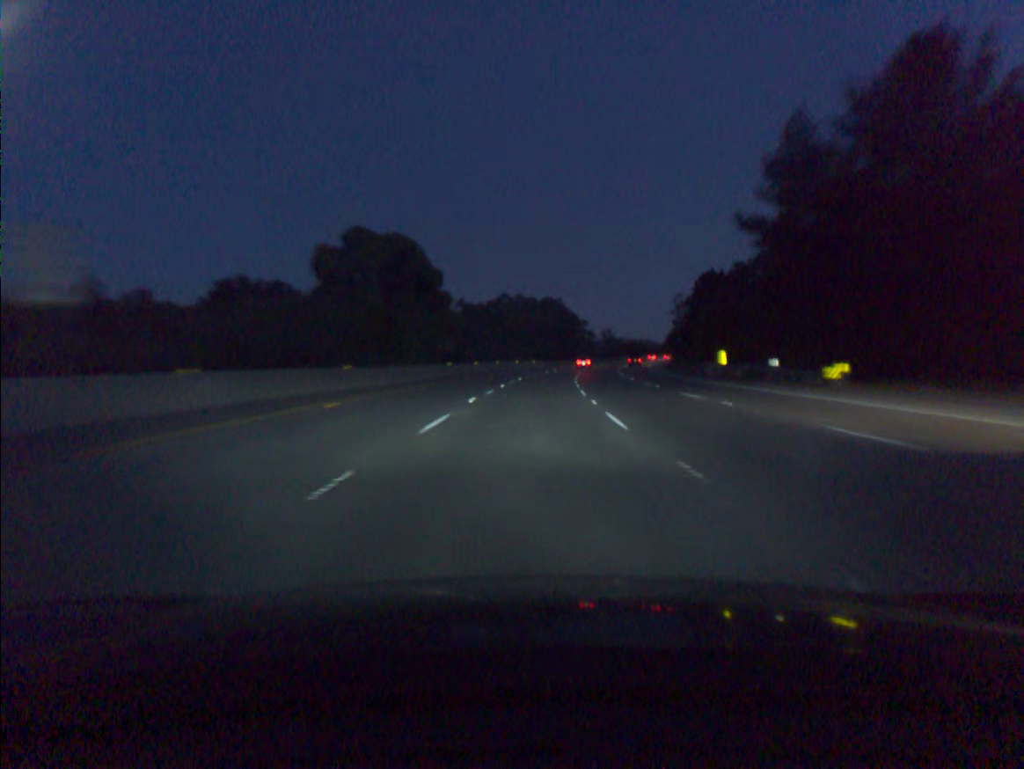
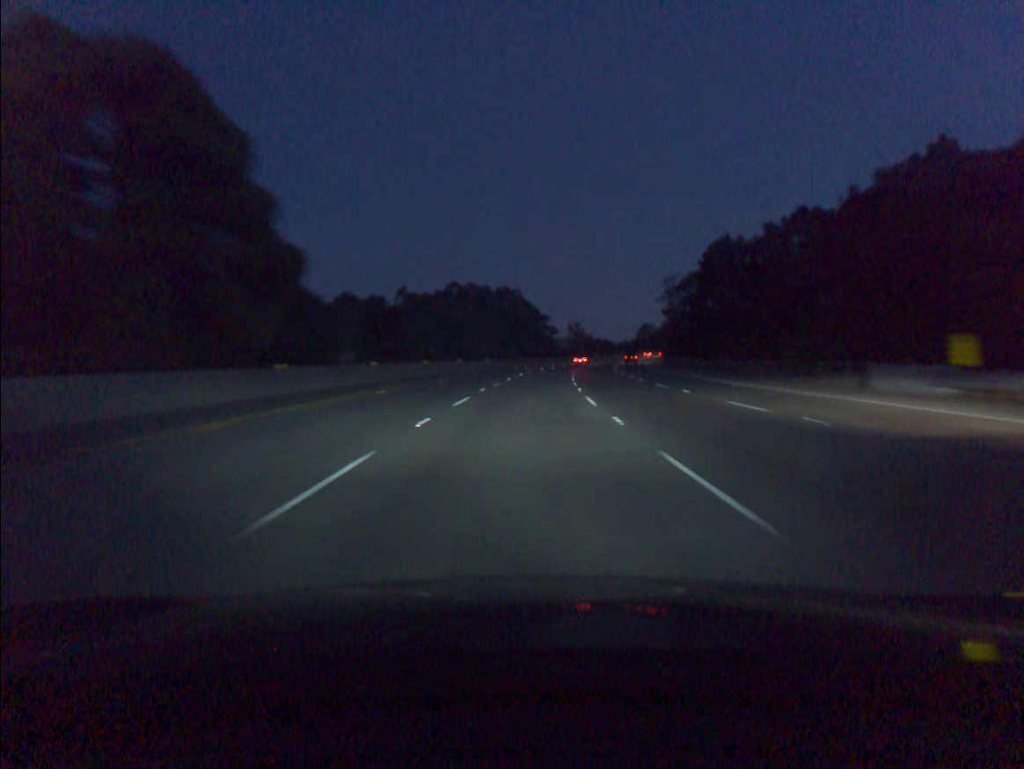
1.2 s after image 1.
(+1.0, +36.6) m; +3°
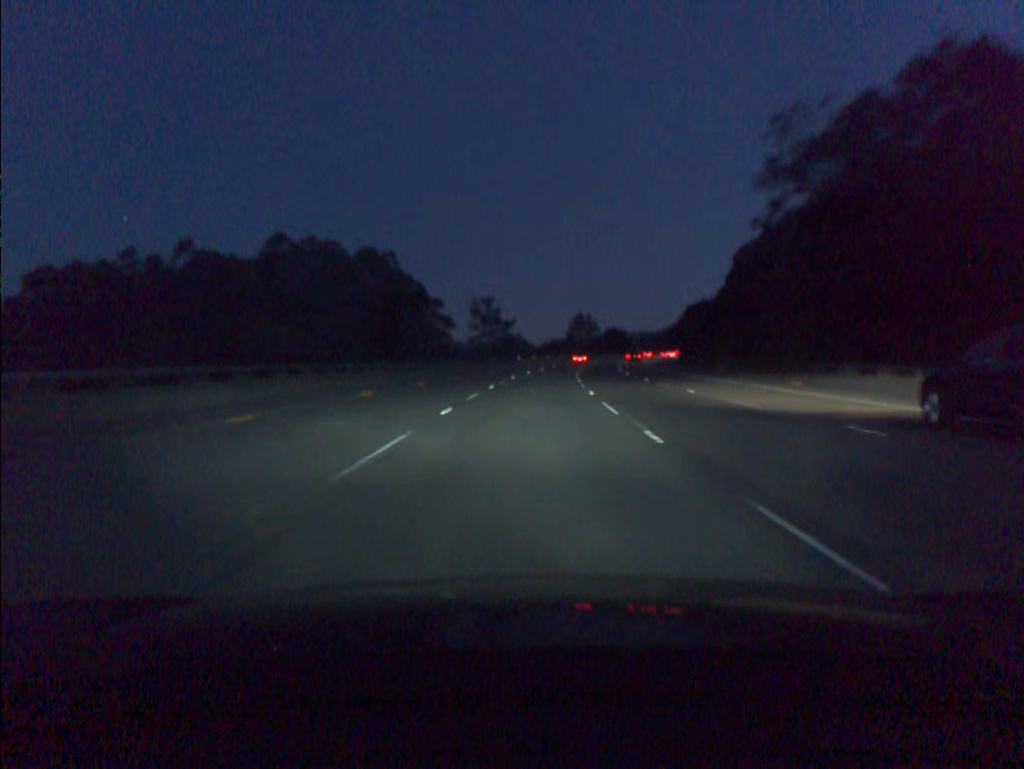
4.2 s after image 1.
(+5.7, +91.0) m; +7°
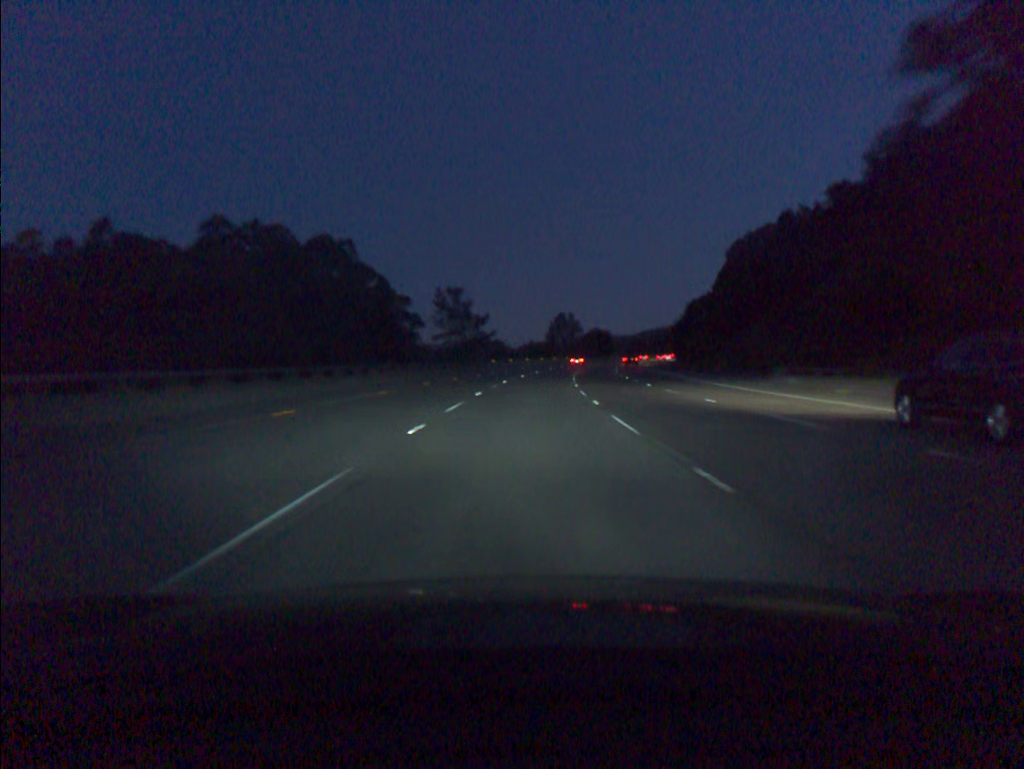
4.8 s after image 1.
(+0.3, +18.2) m; +2°
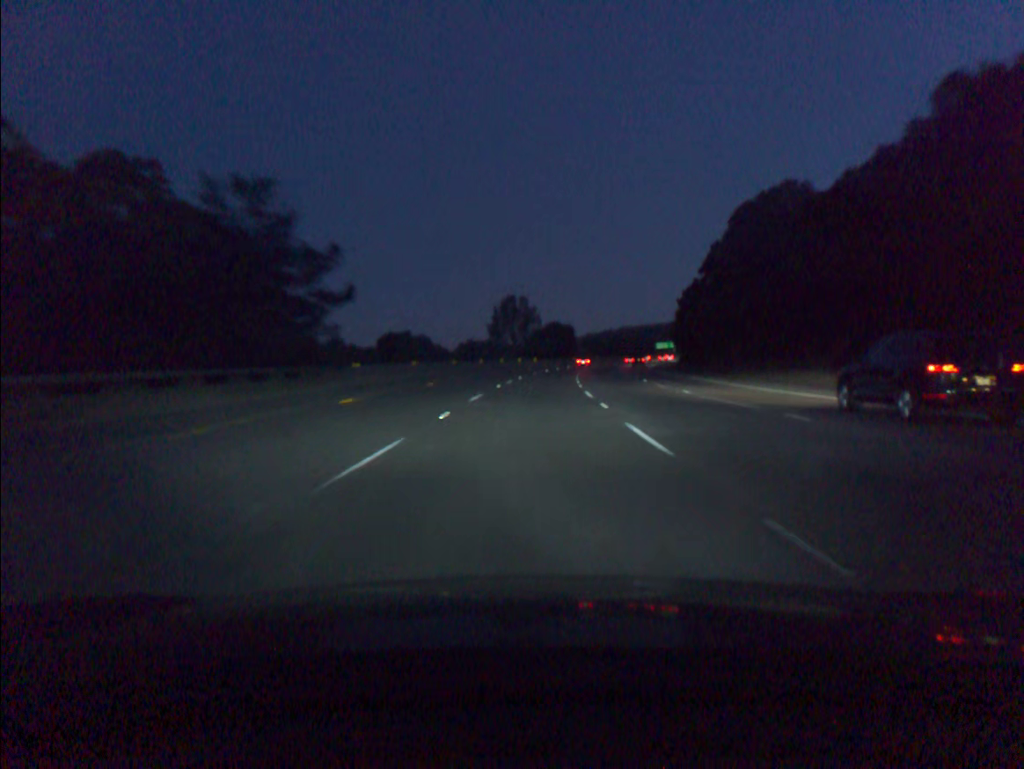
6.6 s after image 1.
(+2.1, +54.7) m; +4°
